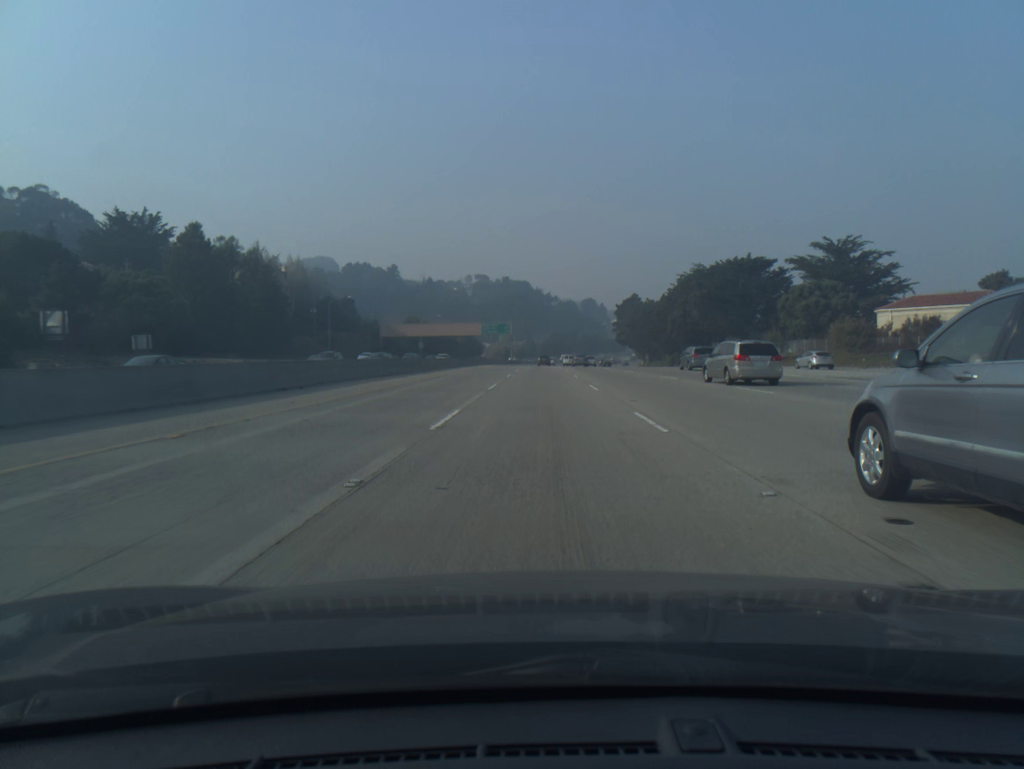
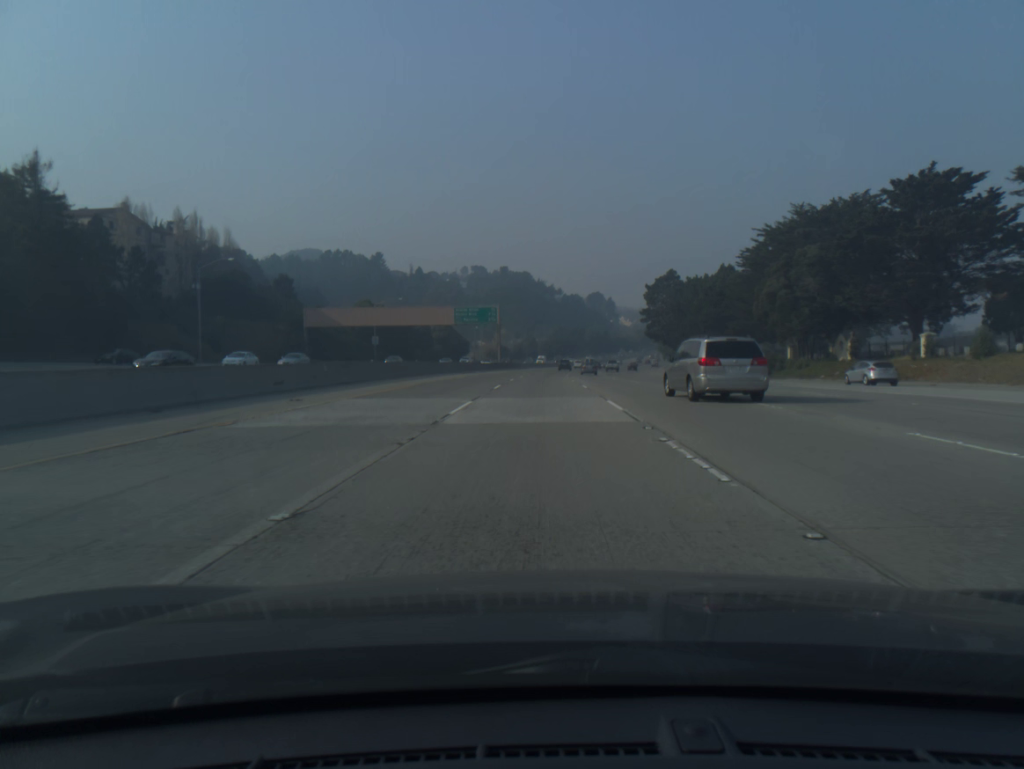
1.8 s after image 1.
(-0.1, +58.9) m; 0°
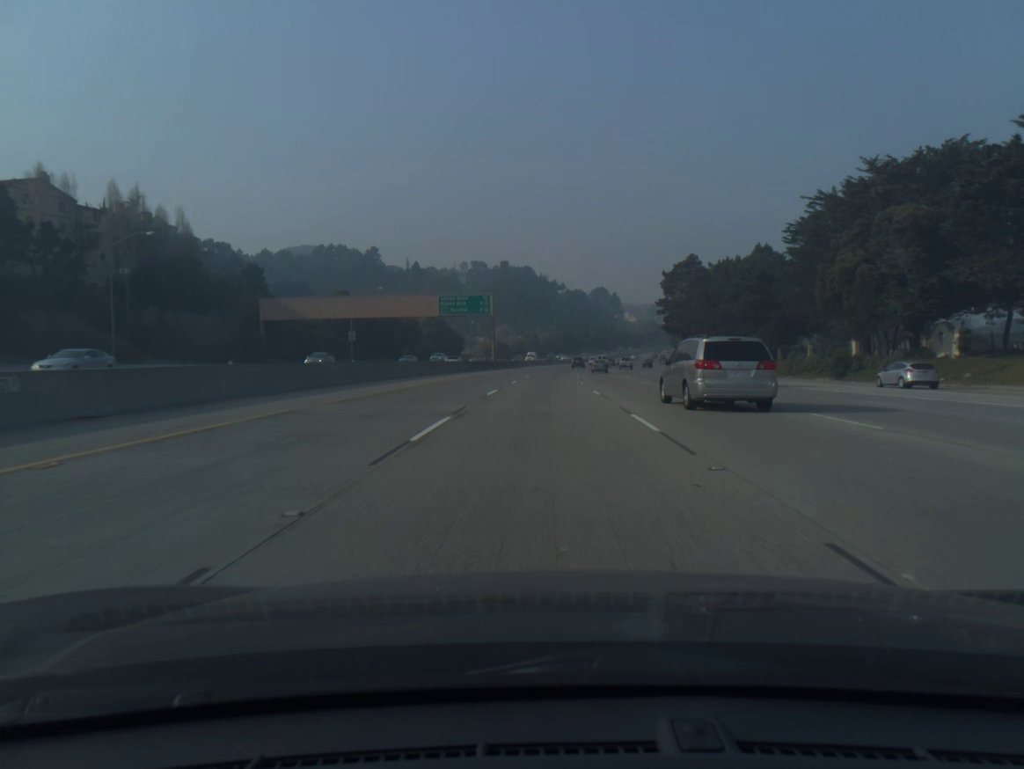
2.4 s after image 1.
(0.0, +19.7) m; 0°
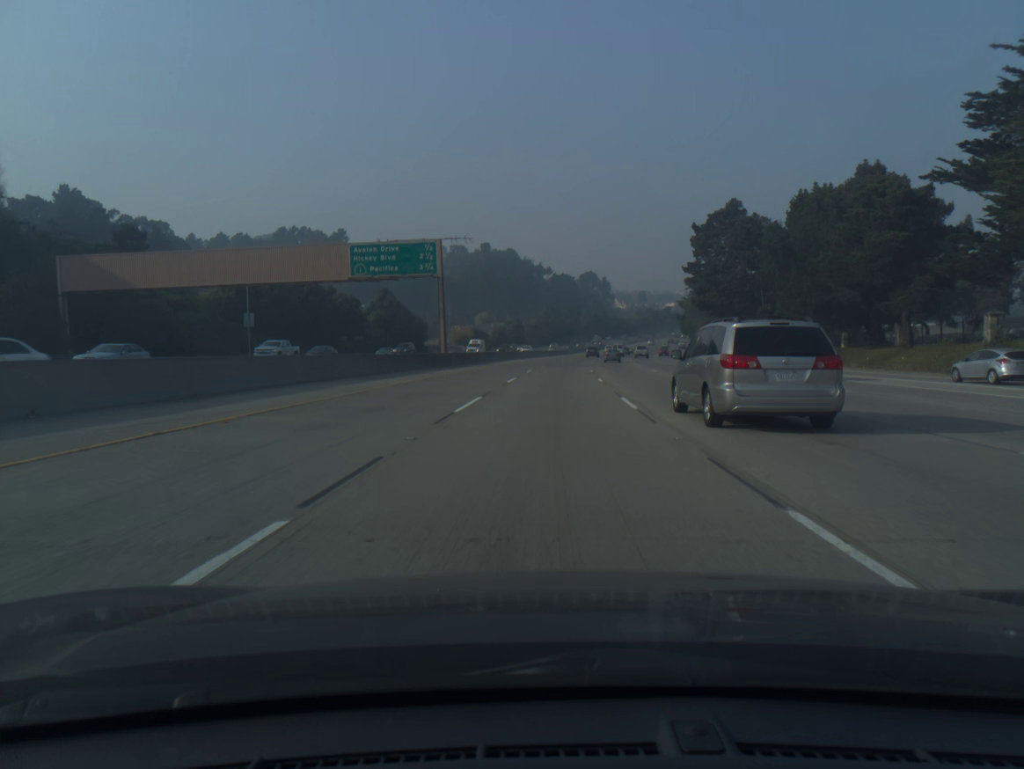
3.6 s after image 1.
(+0.2, +39.4) m; +1°
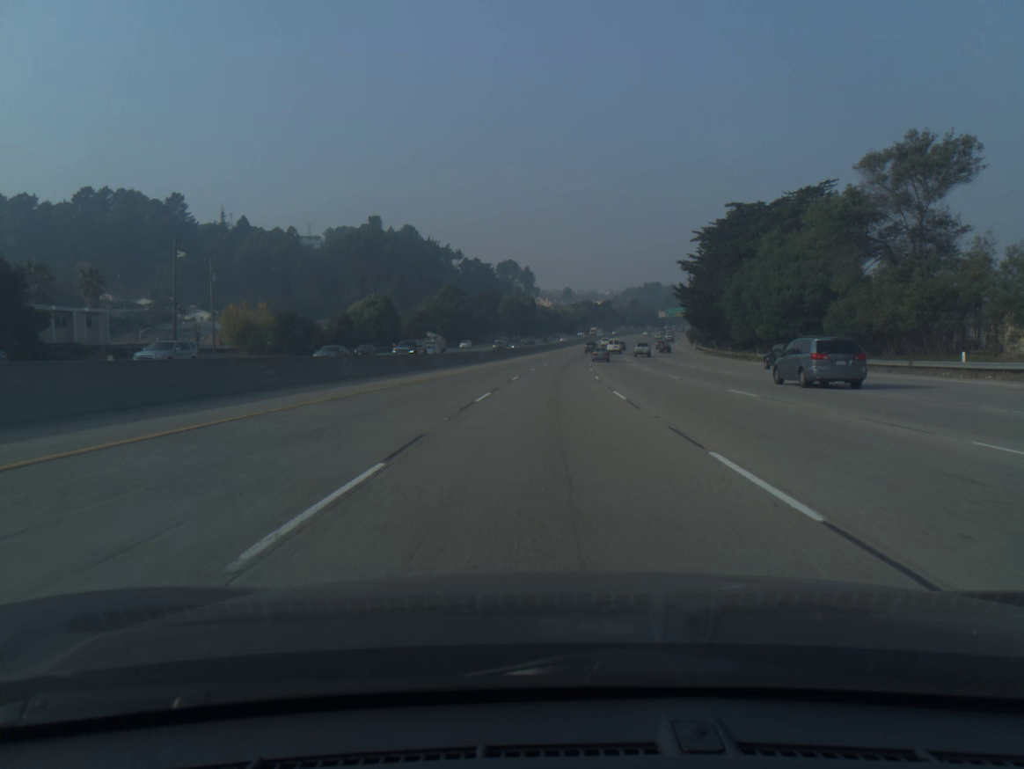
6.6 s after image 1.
(+4.7, +98.6) m; +6°
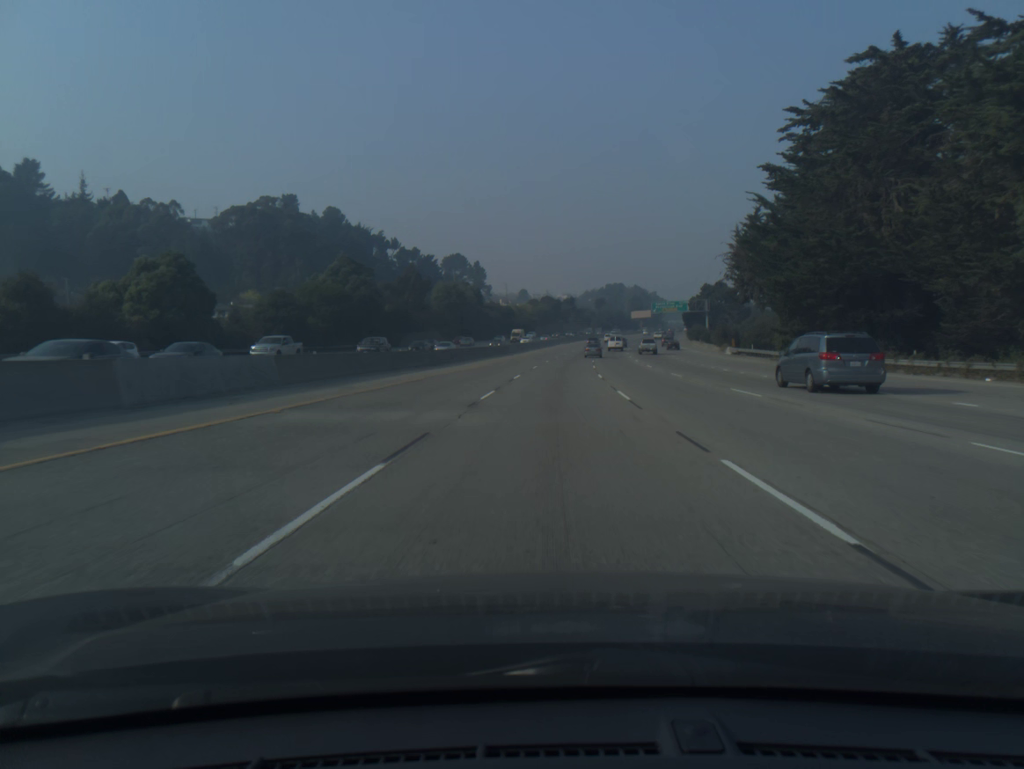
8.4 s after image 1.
(+1.7, +58.9) m; +3°
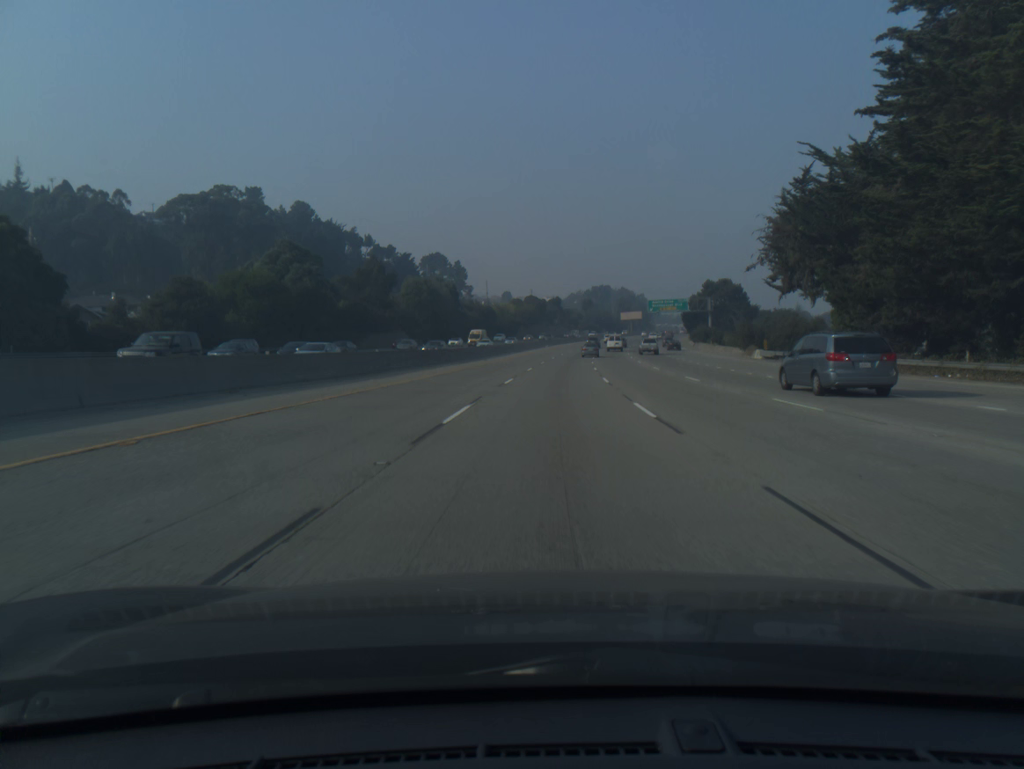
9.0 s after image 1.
(+0.2, +19.6) m; +1°
